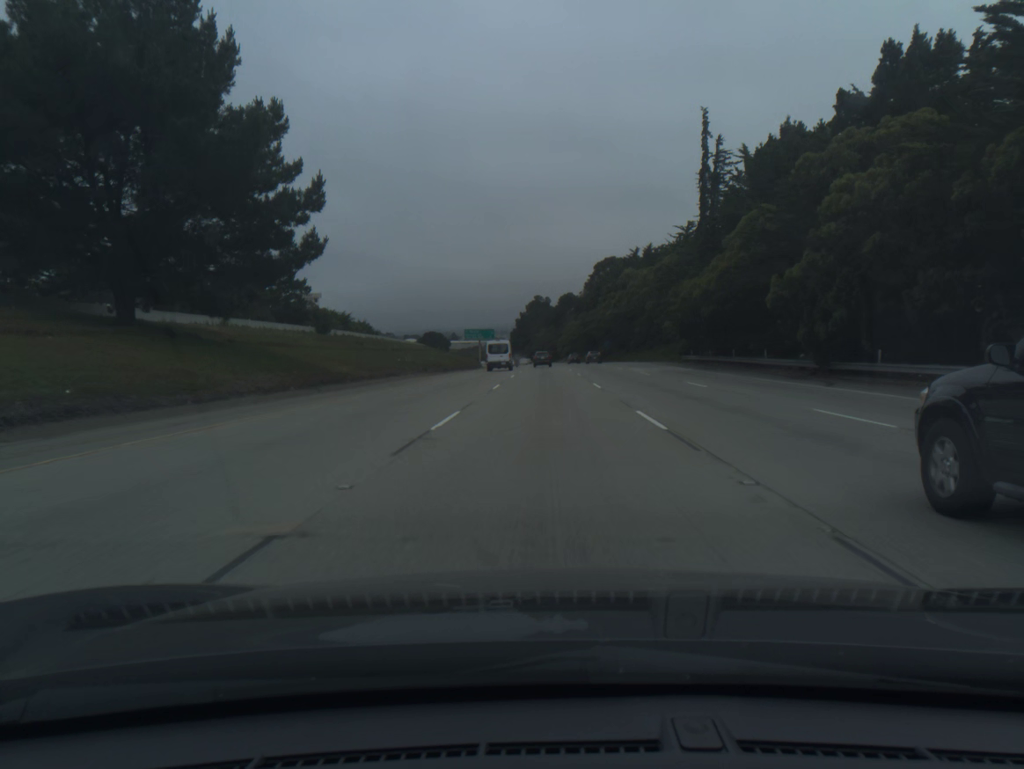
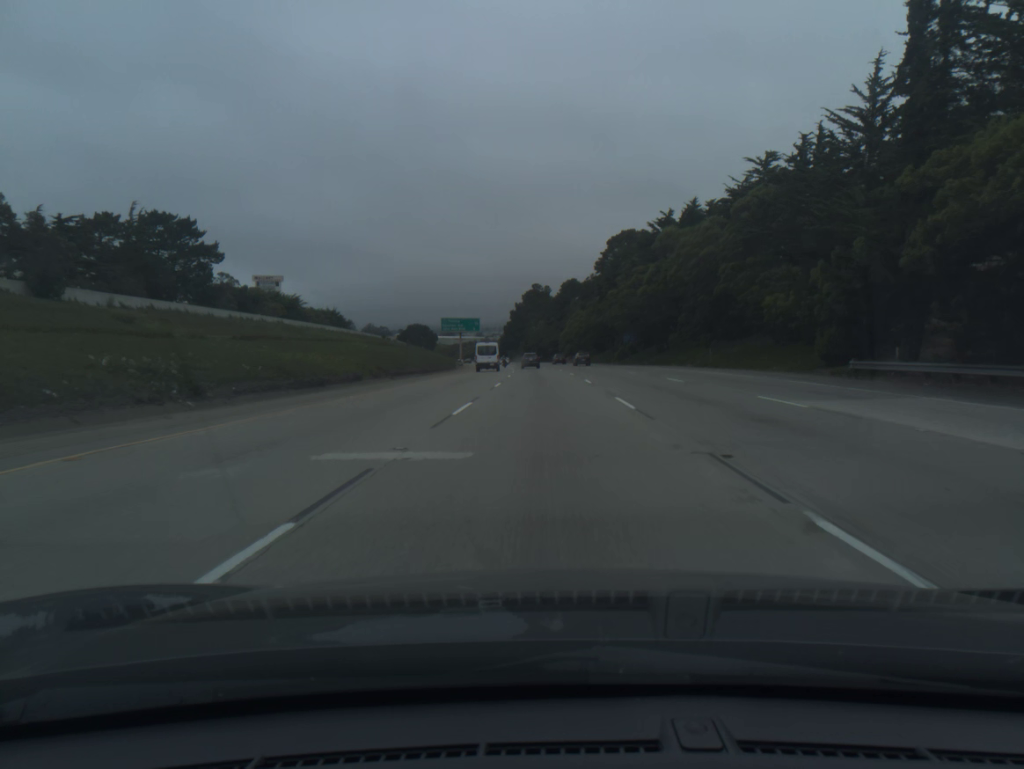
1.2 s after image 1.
(0.0, +39.8) m; 0°
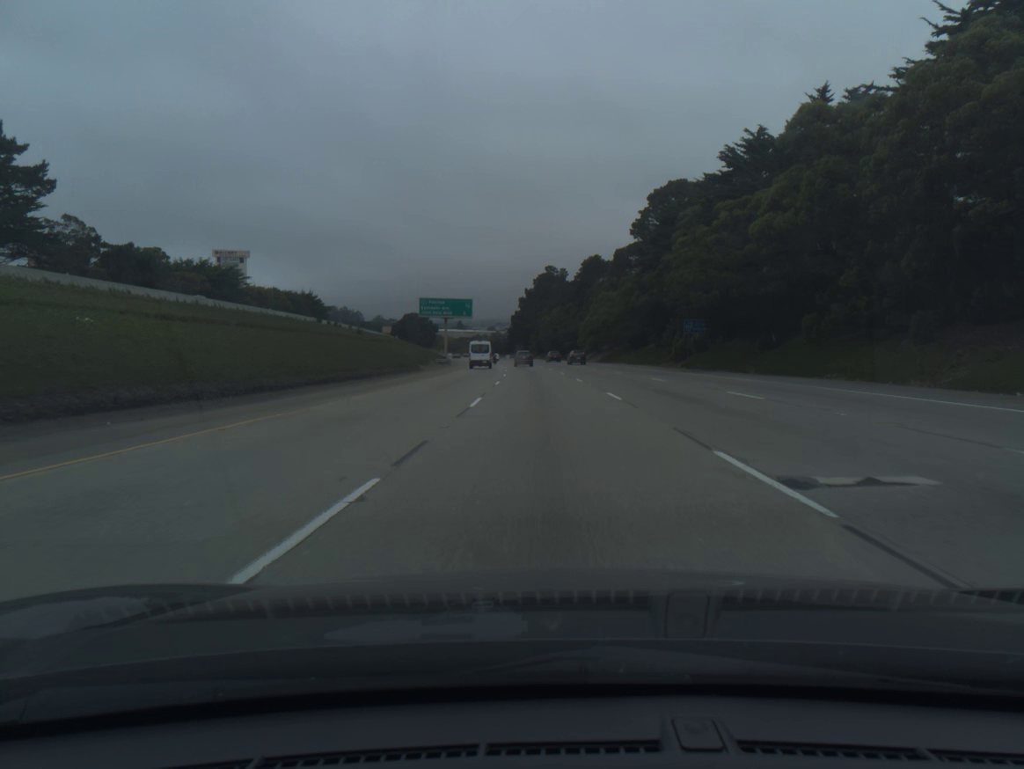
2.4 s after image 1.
(-0.2, +39.9) m; -1°
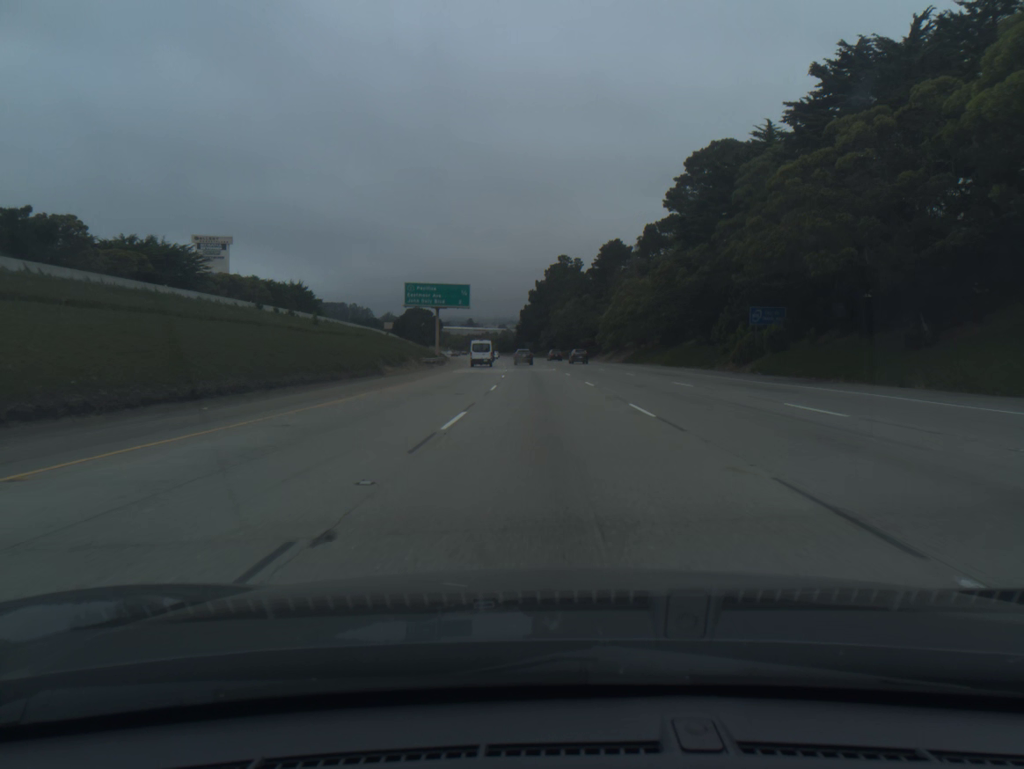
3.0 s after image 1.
(-0.2, +20.0) m; -1°
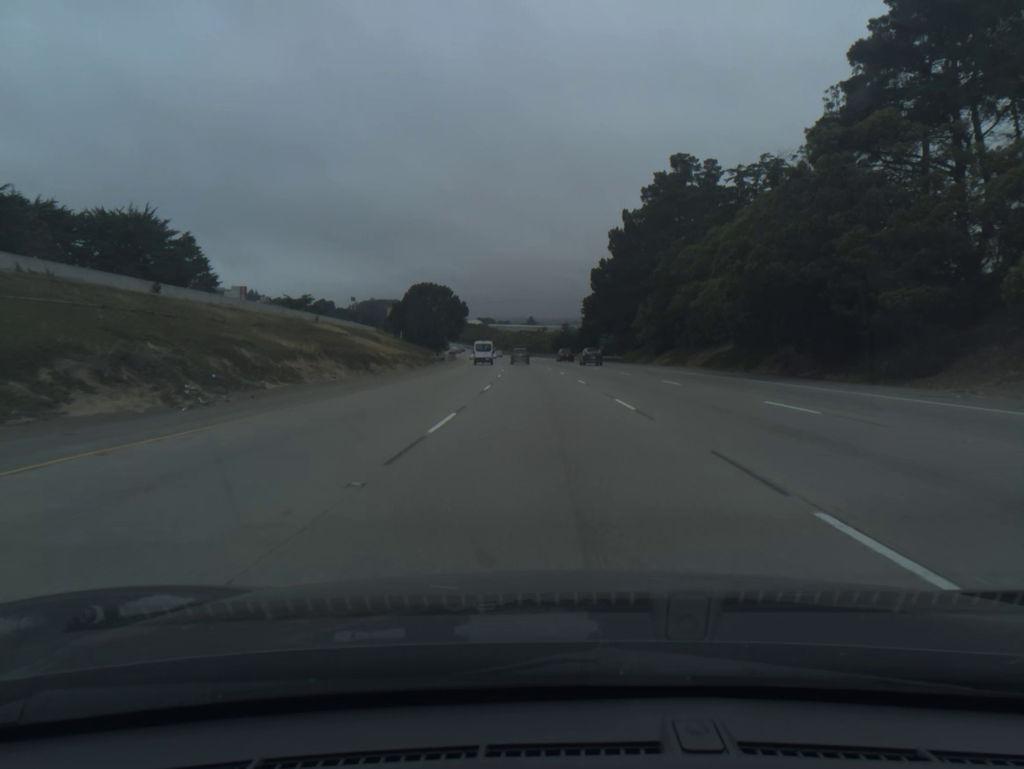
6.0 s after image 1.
(-3.6, +100.6) m; -5°
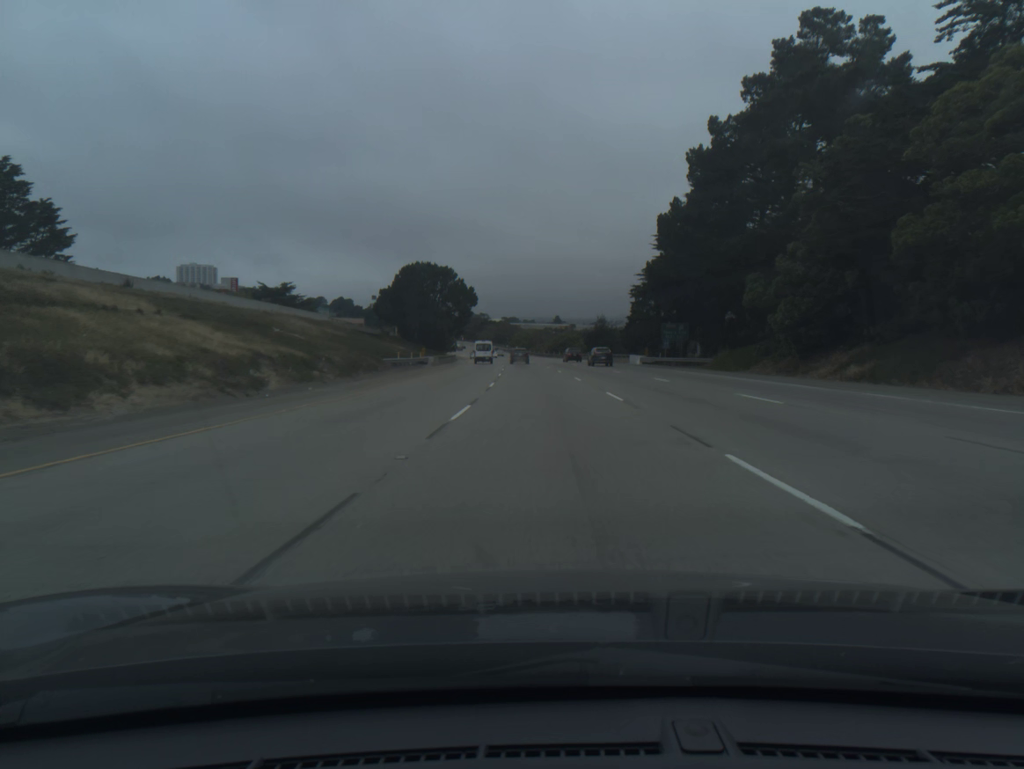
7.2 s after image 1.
(-0.7, +40.6) m; -2°
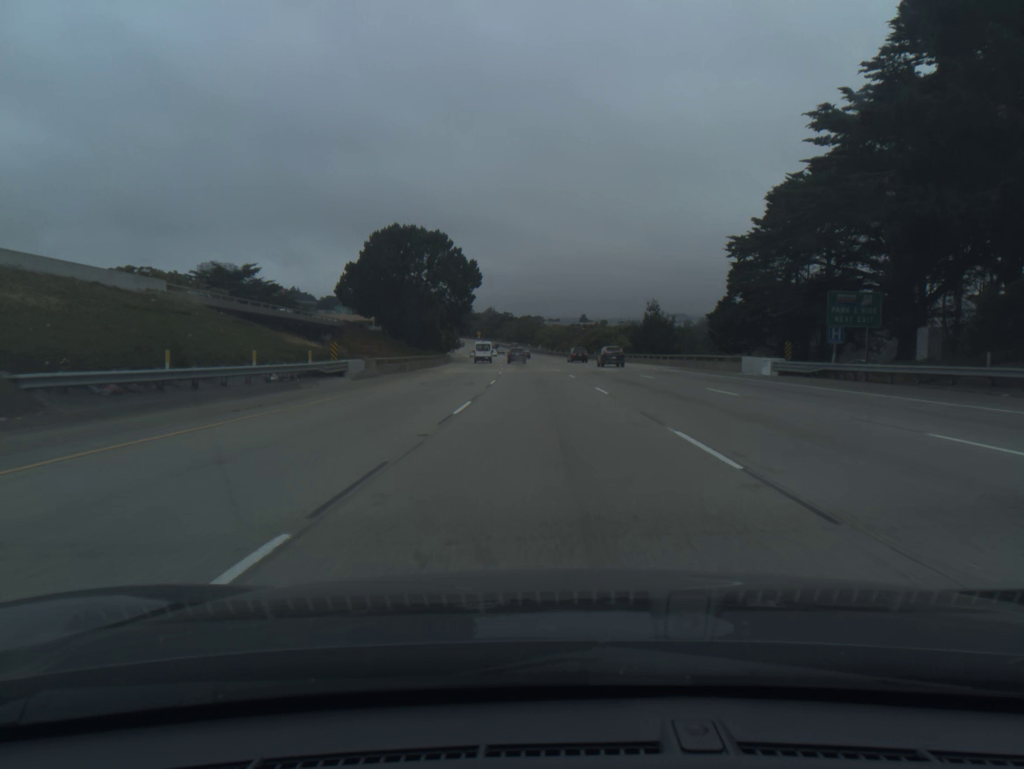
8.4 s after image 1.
(-0.6, +40.9) m; -2°
